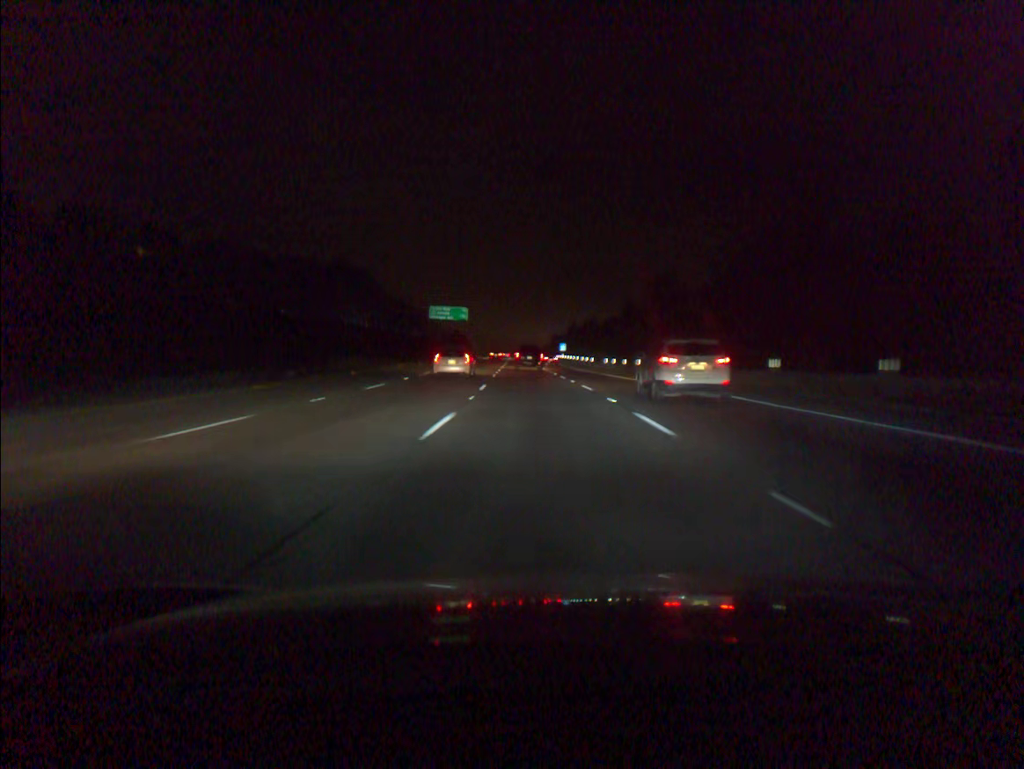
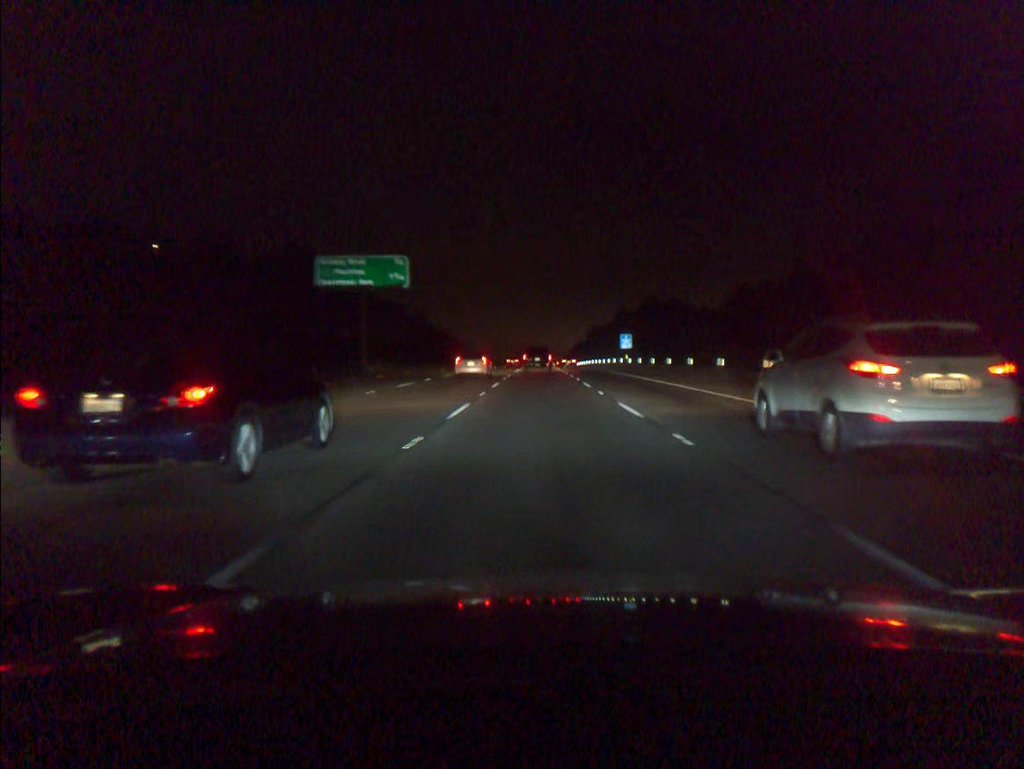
(-2.2, +83.3) m; -2°
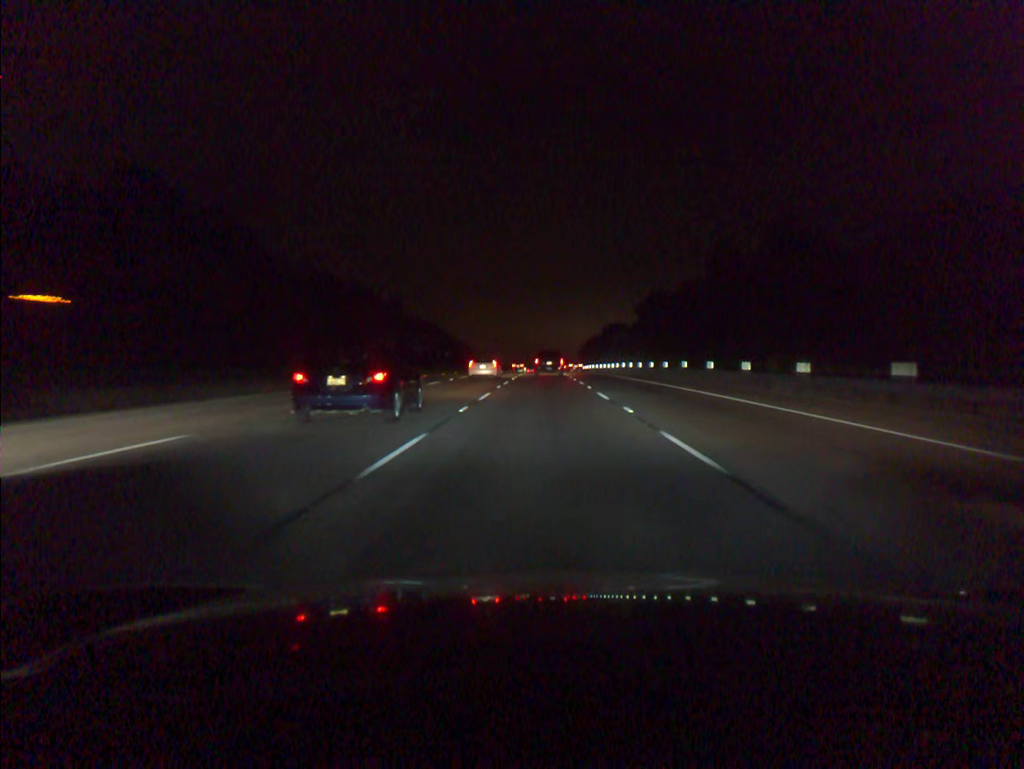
(-0.2, +80.4) m; 0°
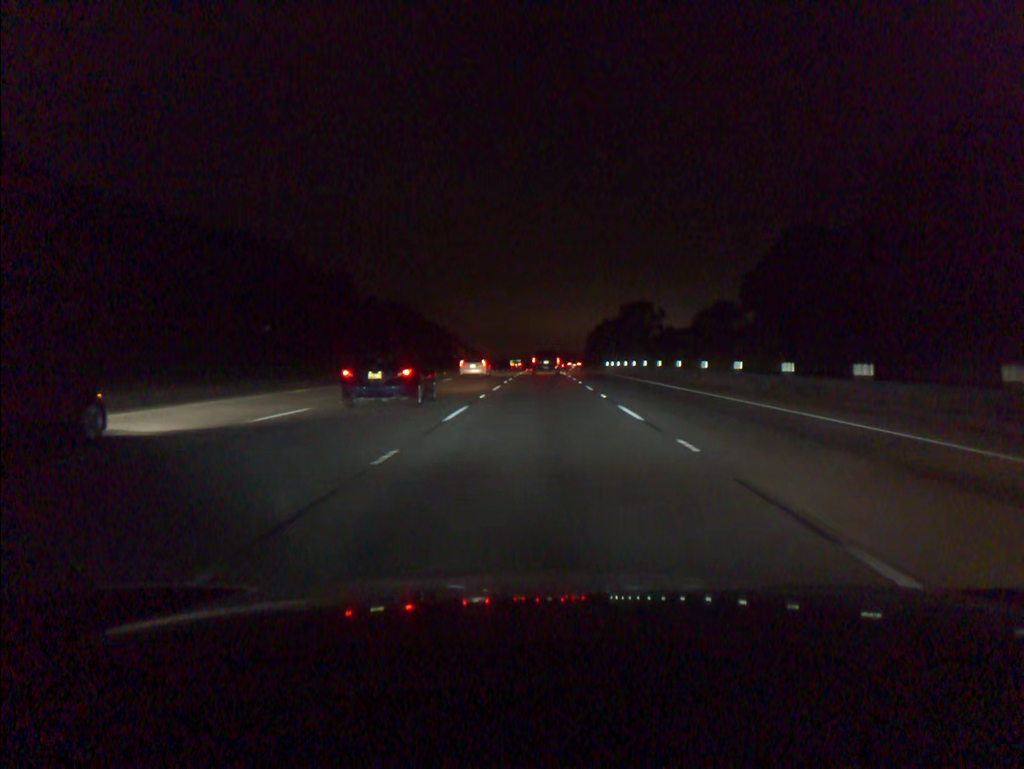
(+0.1, +80.7) m; 0°
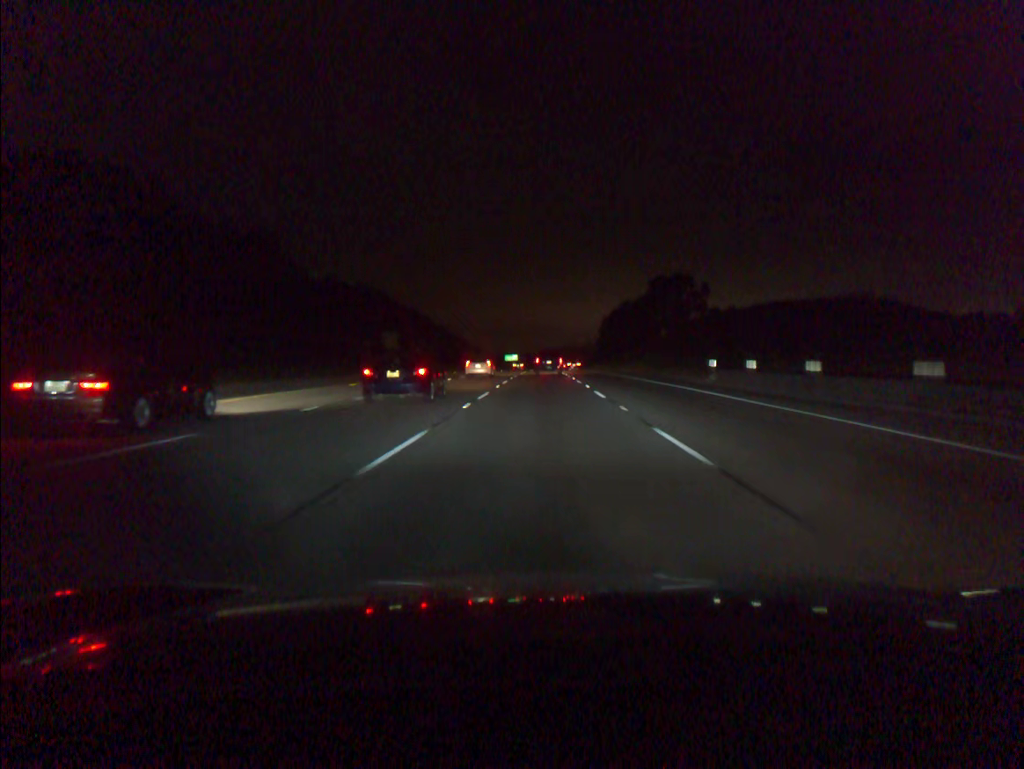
(0.0, +64.8) m; 0°
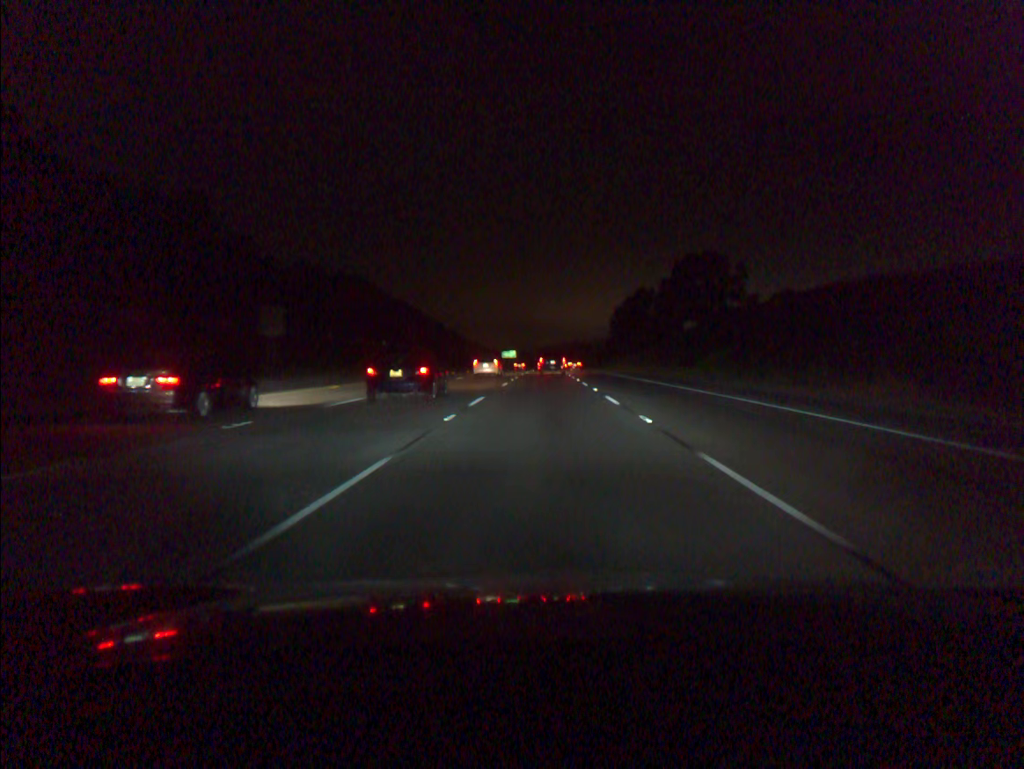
(0.0, +32.6) m; 0°
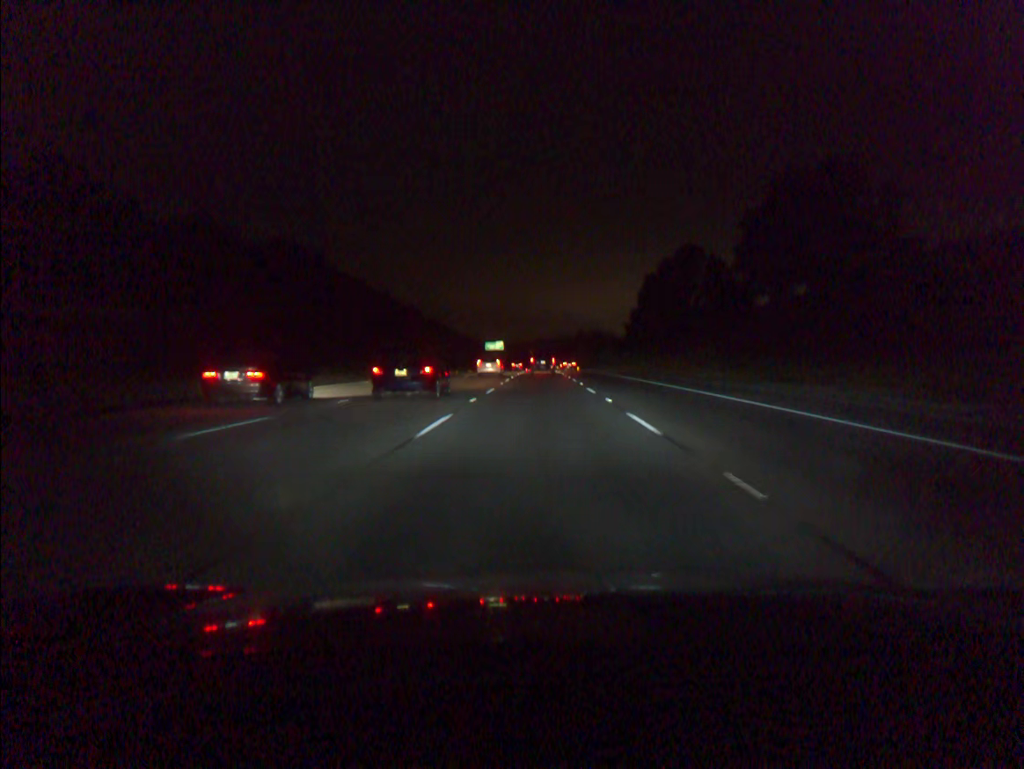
(+0.2, +66.1) m; 0°
